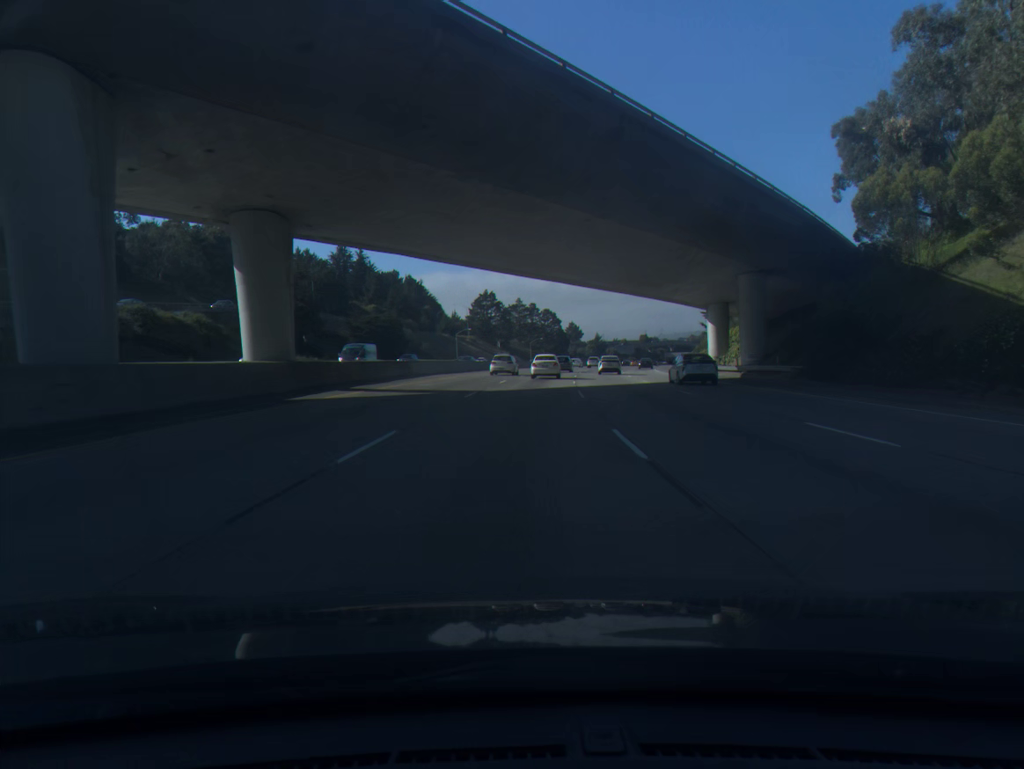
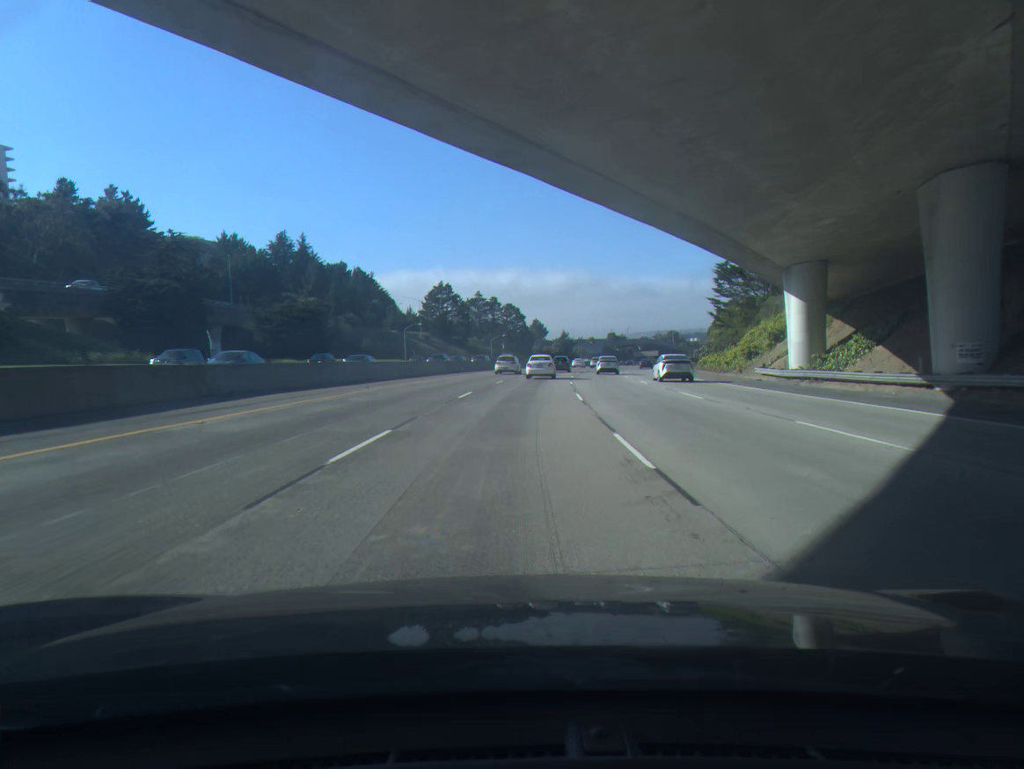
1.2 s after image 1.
(+0.8, +28.7) m; +3°
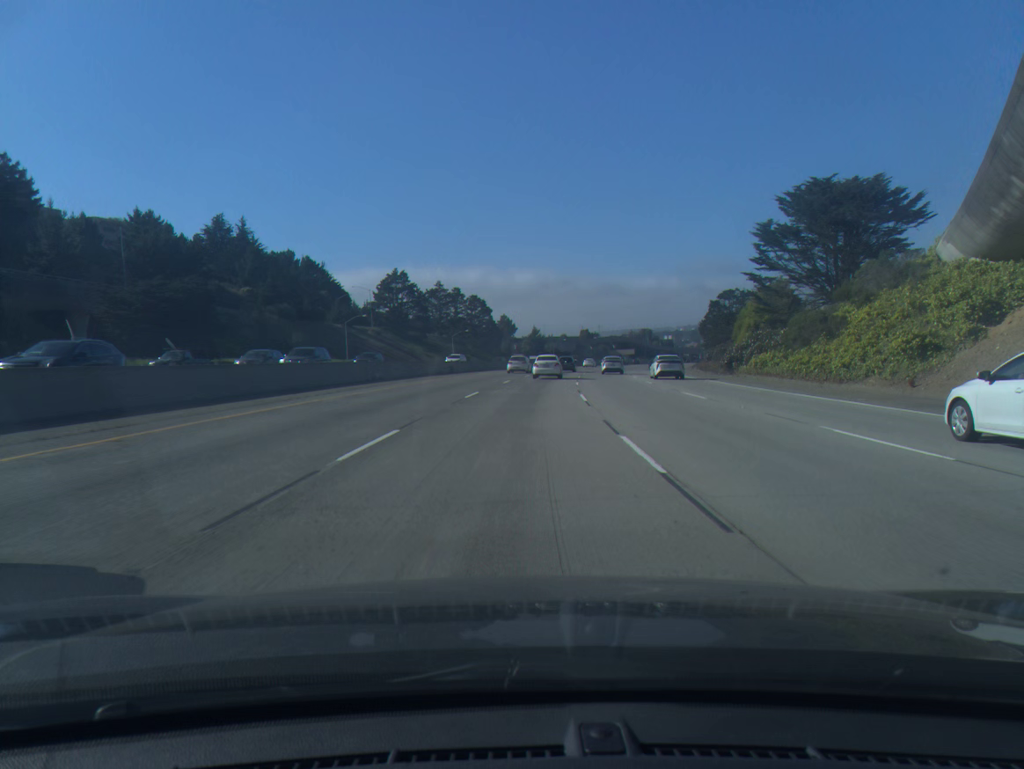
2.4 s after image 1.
(+0.6, +28.7) m; +2°
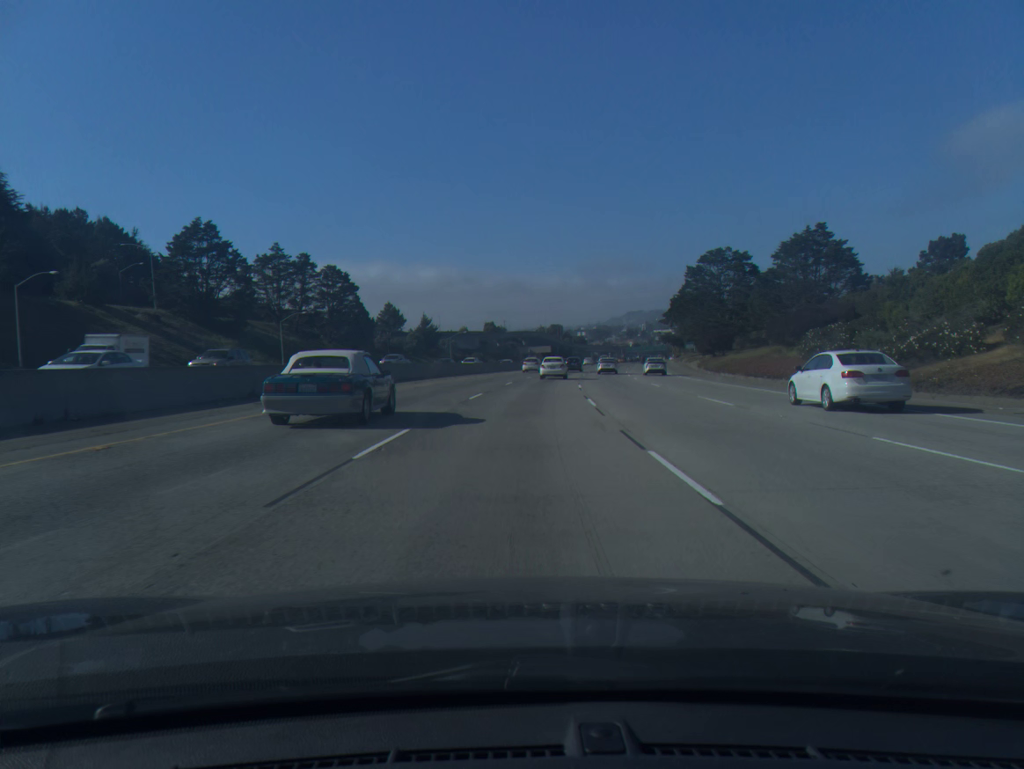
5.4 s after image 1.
(+4.5, +72.0) m; +7°
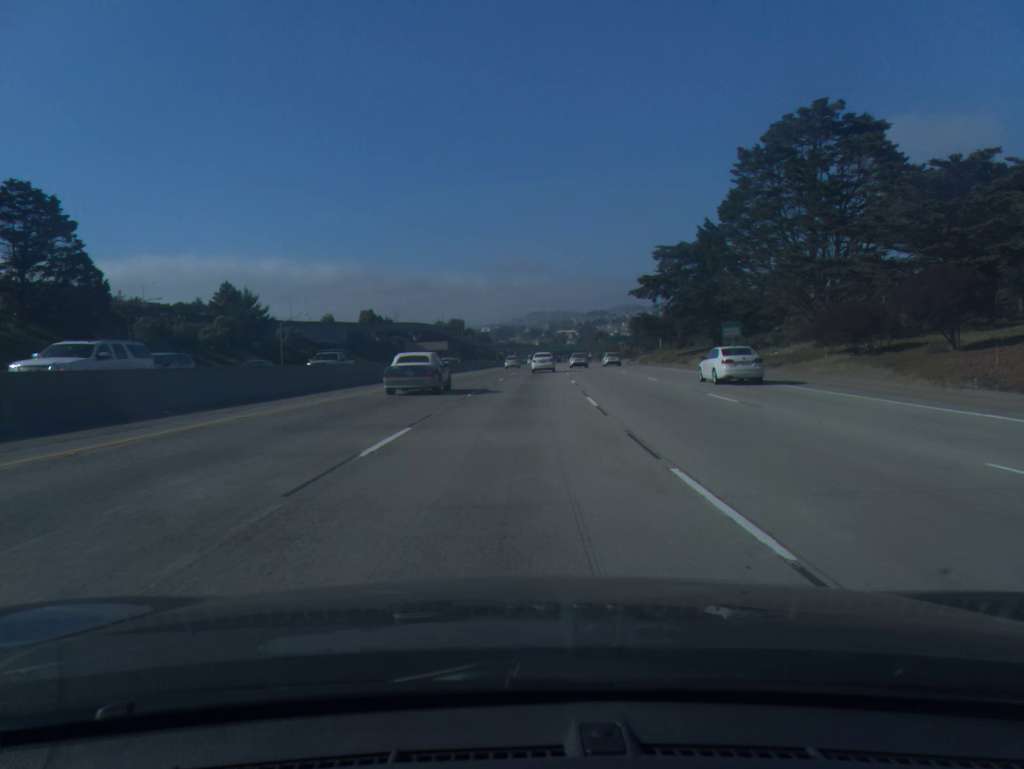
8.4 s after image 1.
(+4.4, +73.0) m; +7°
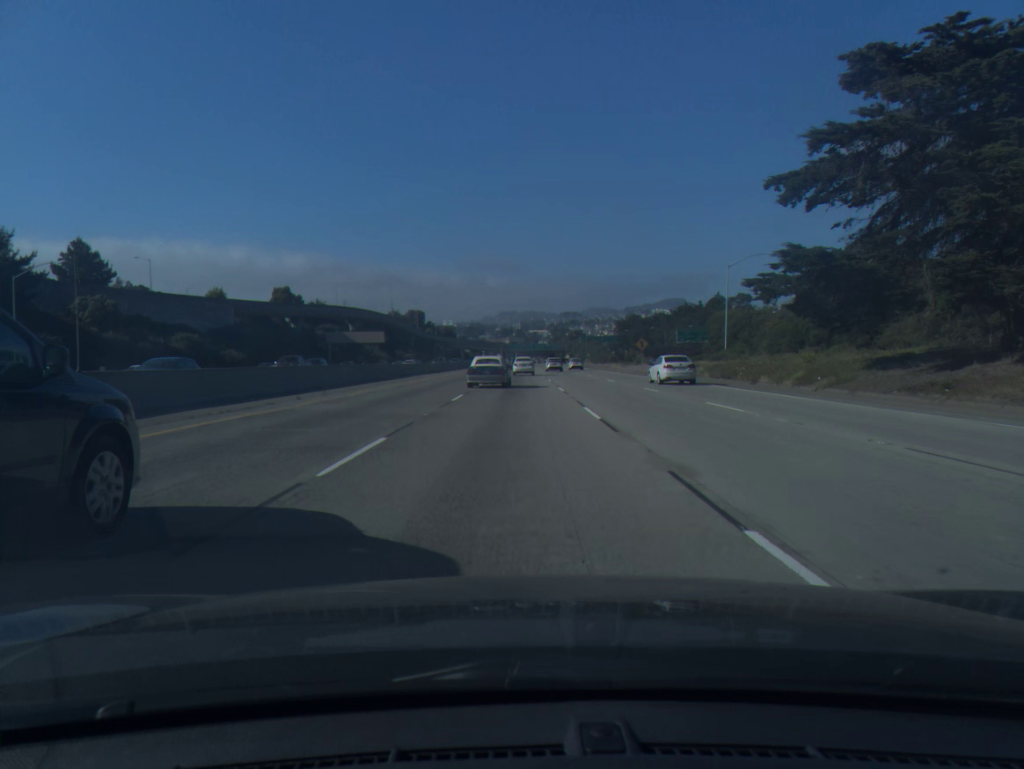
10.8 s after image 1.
(+1.9, +60.1) m; +2°
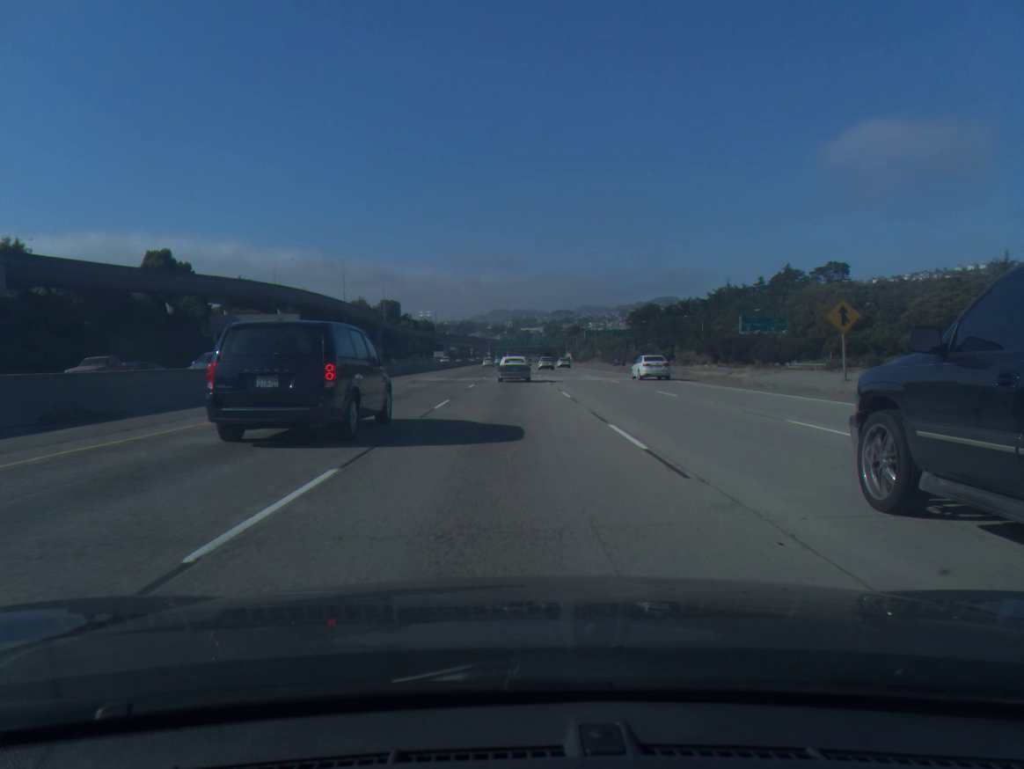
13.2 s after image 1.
(+0.1, +62.3) m; +1°
